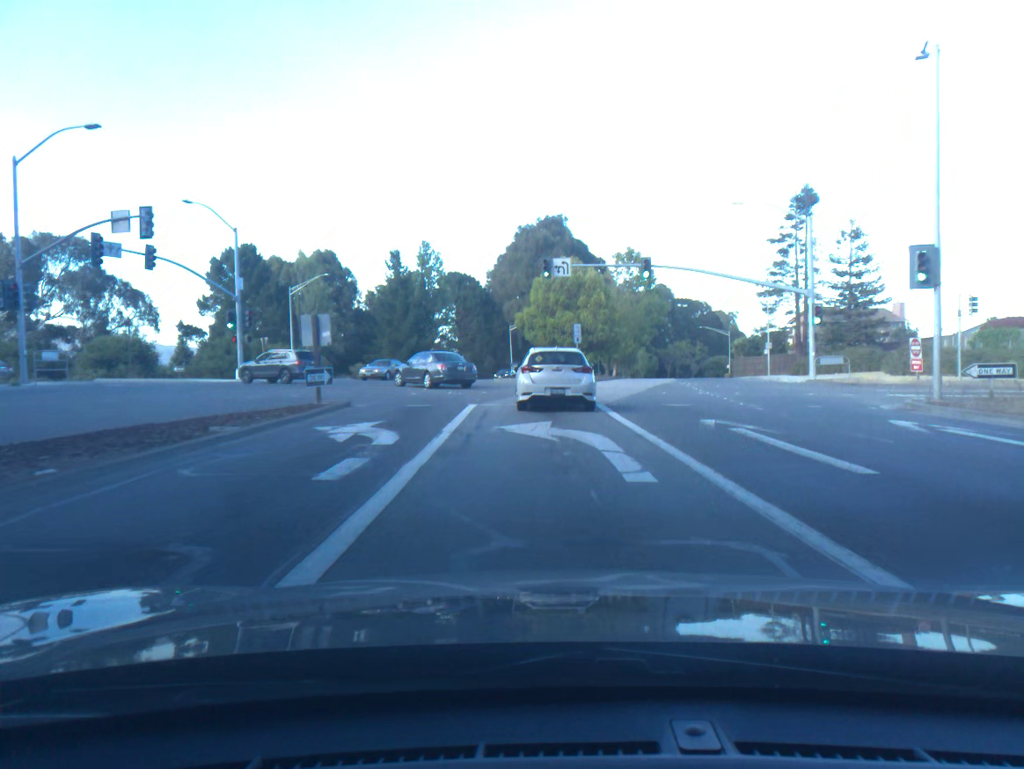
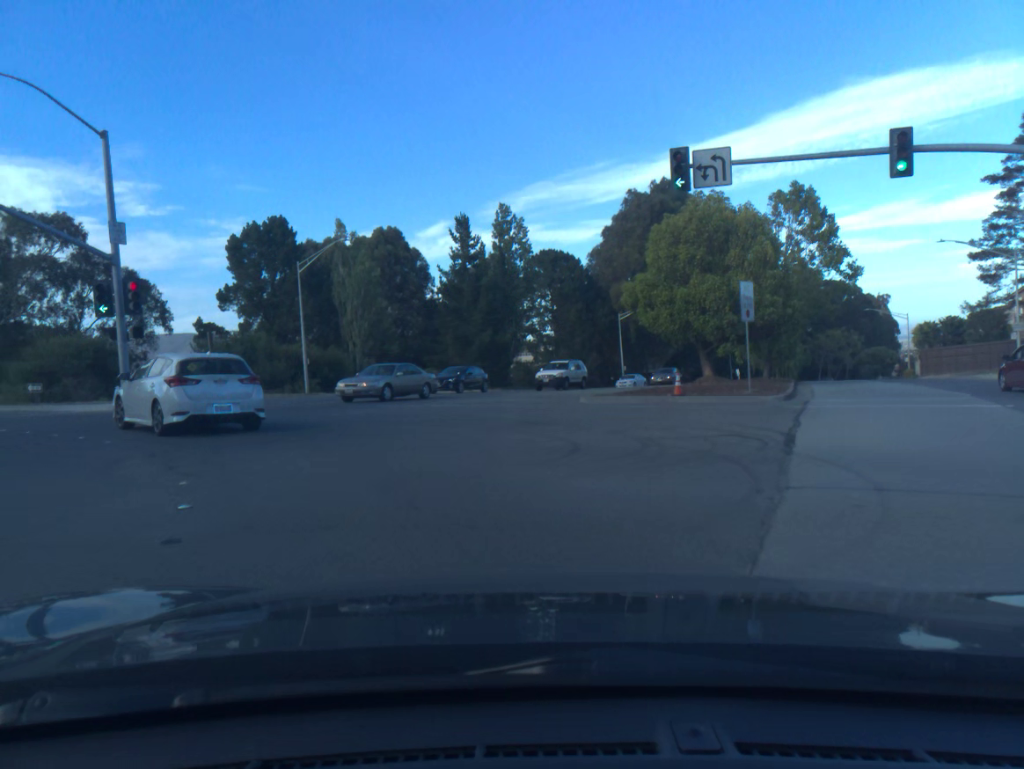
(-1.7, +22.8) m; -18°
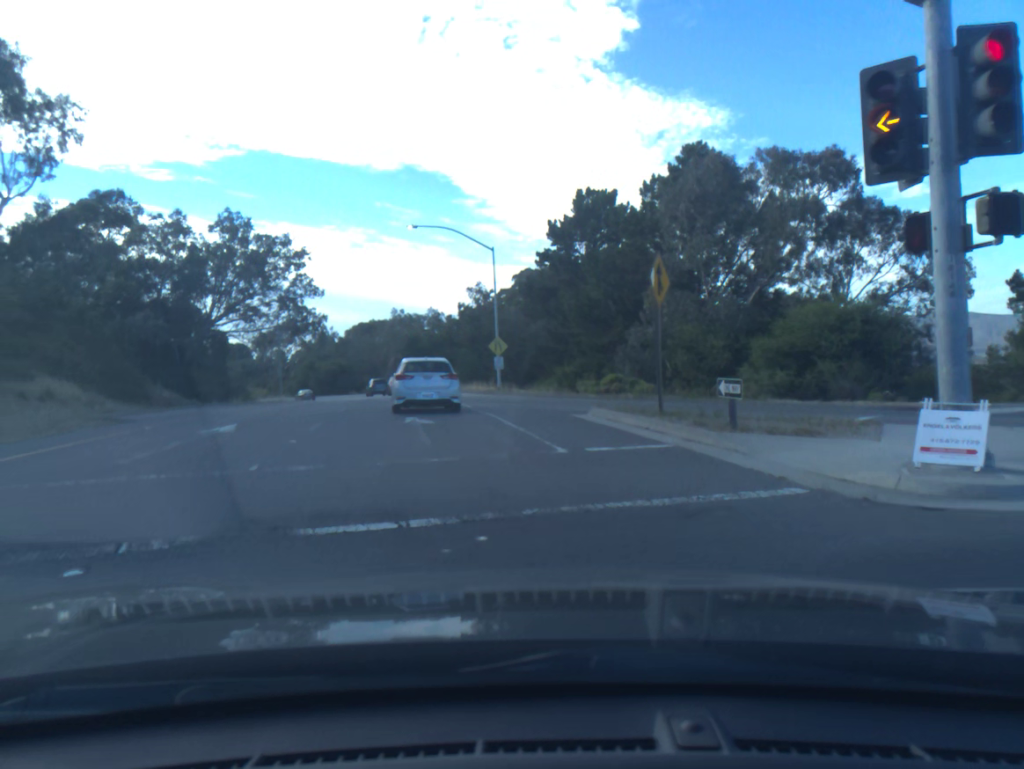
(-10.0, +18.4) m; -55°
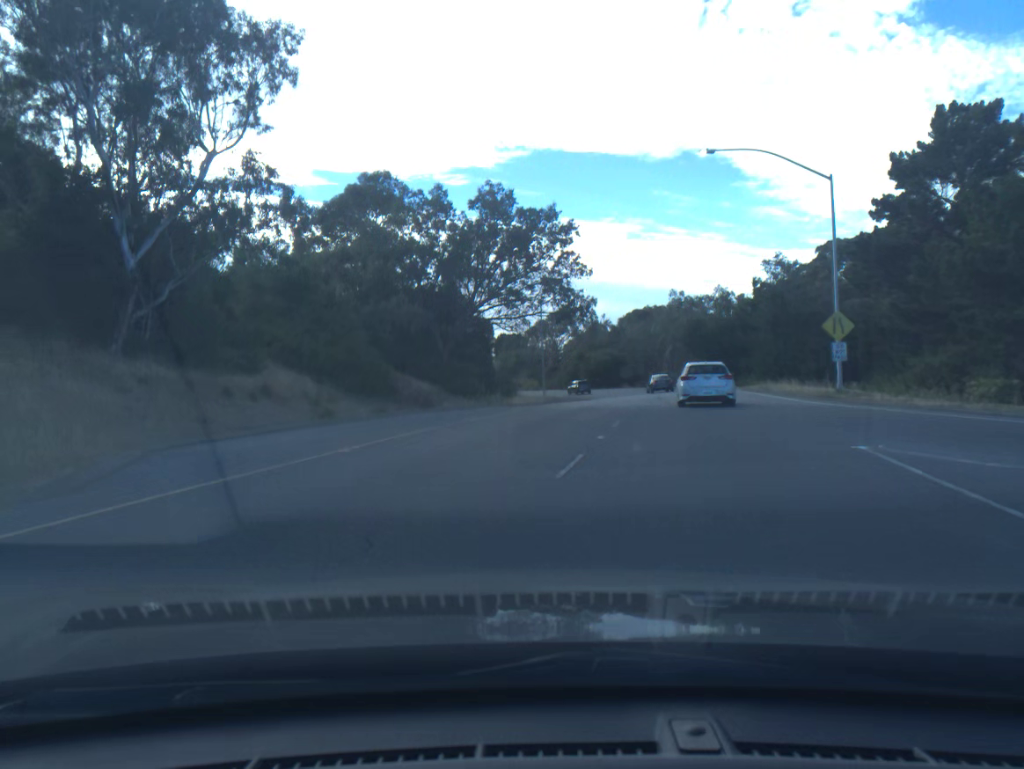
(-2.5, +14.1) m; -20°
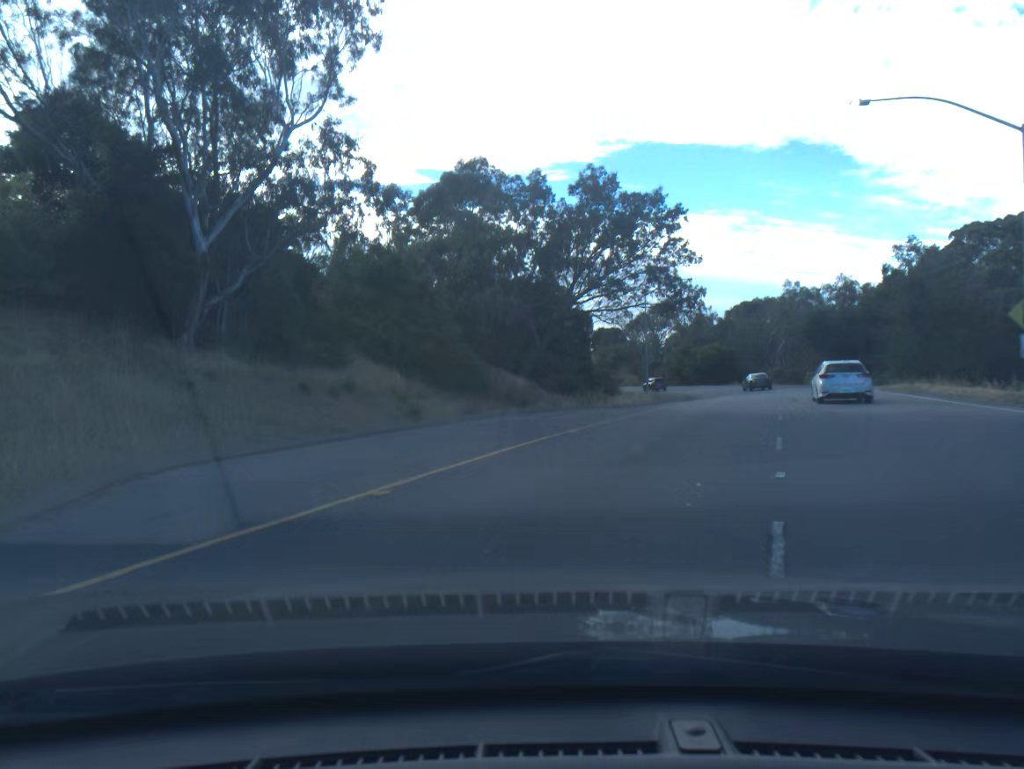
(-0.3, +4.4) m; -7°
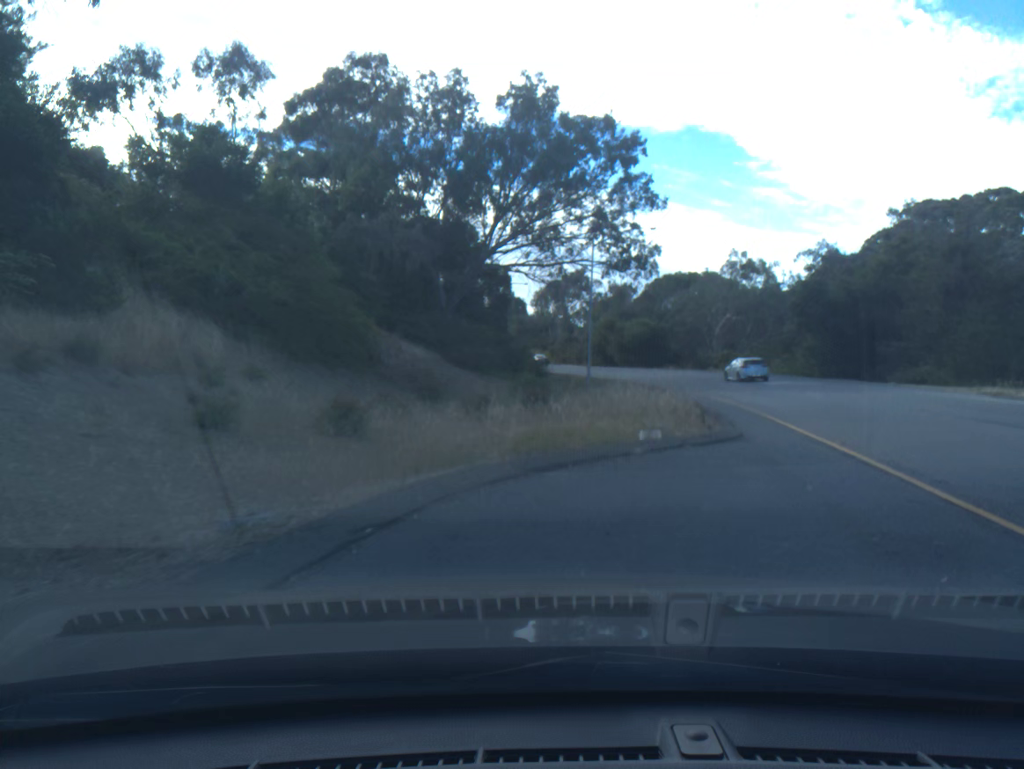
(-0.7, +17.4) m; +18°
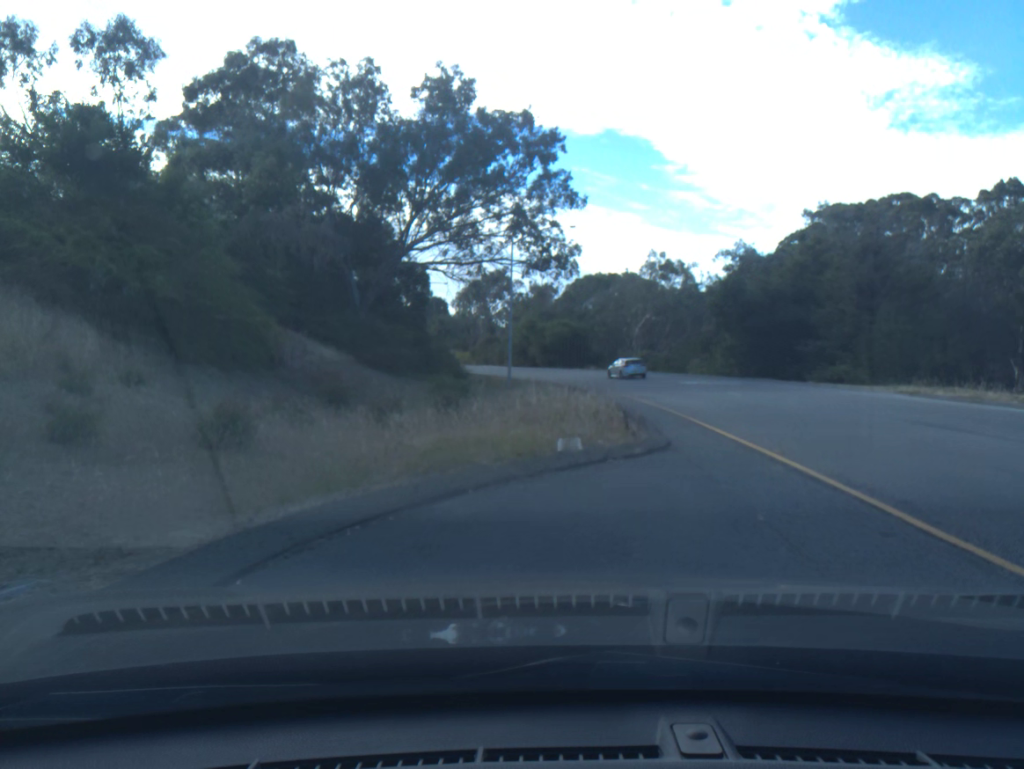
(+0.1, +1.6) m; +7°
